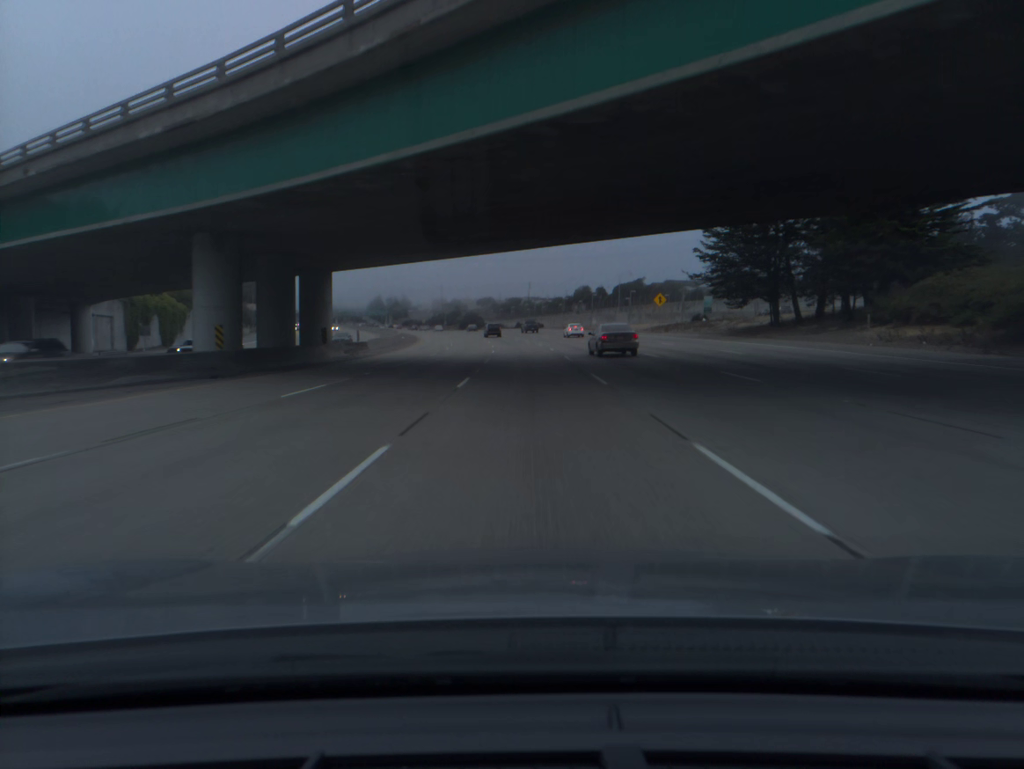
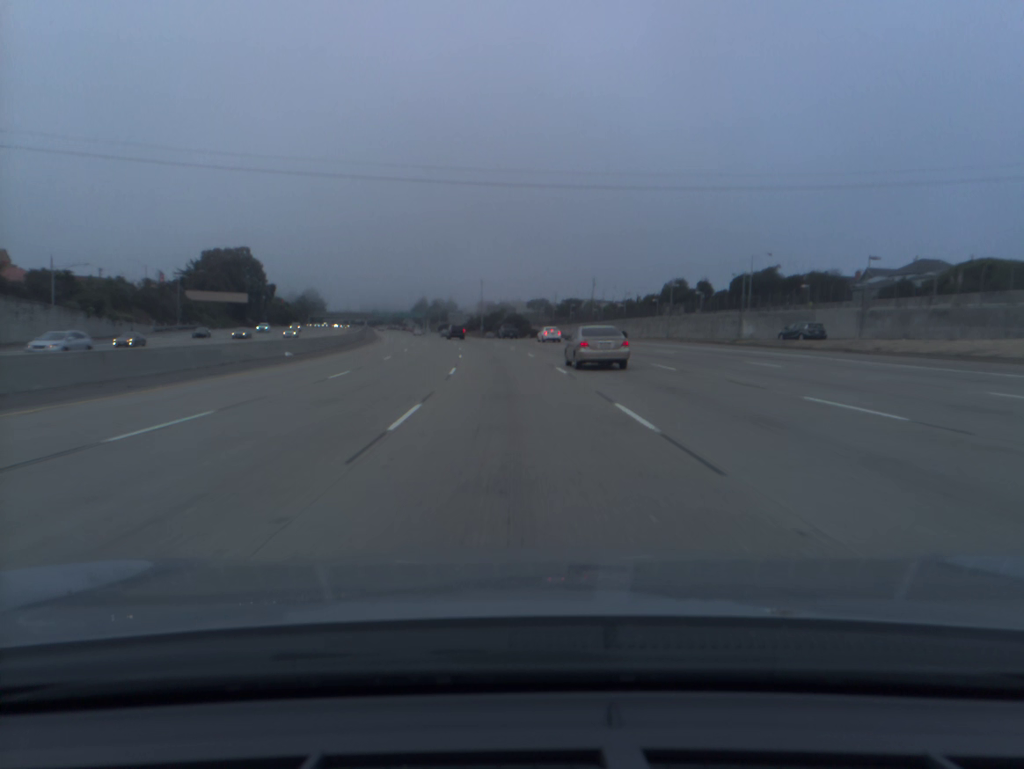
(-1.2, +79.1) m; -4°
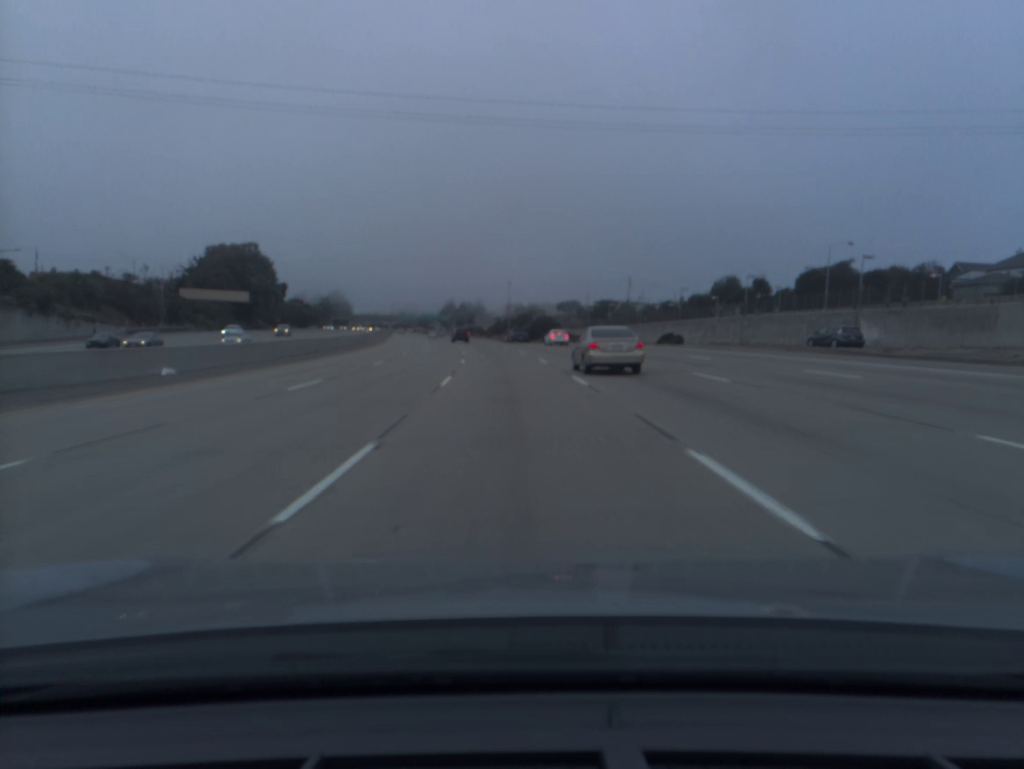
(-0.4, +19.8) m; -2°
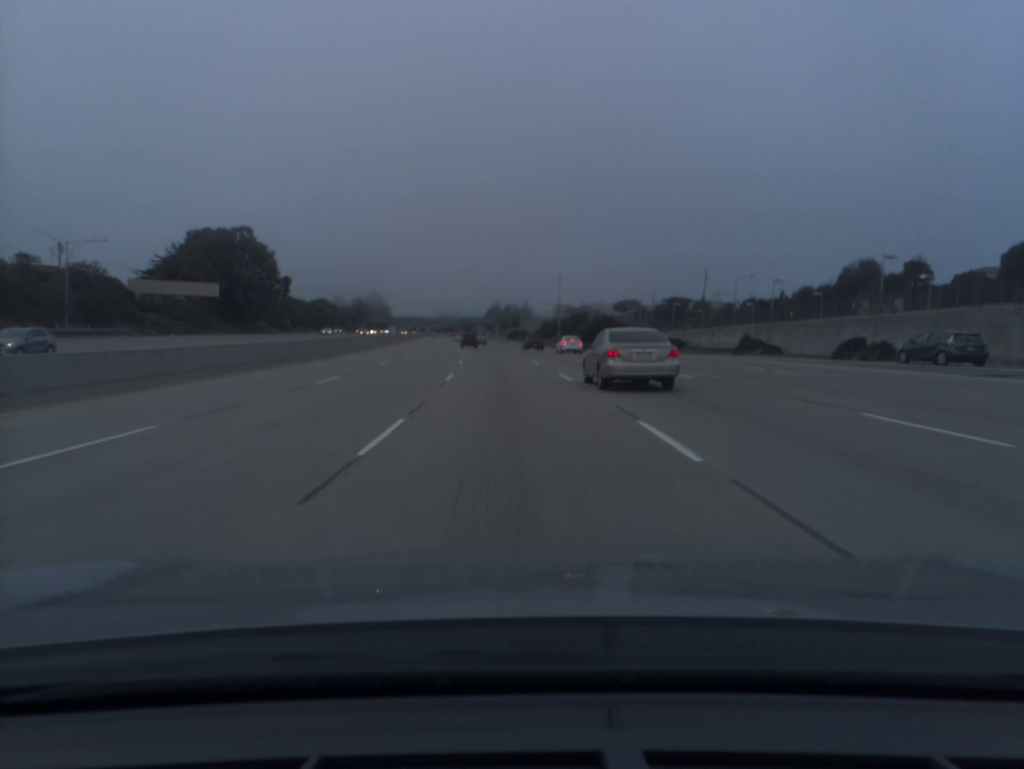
(-1.3, +39.6) m; -3°
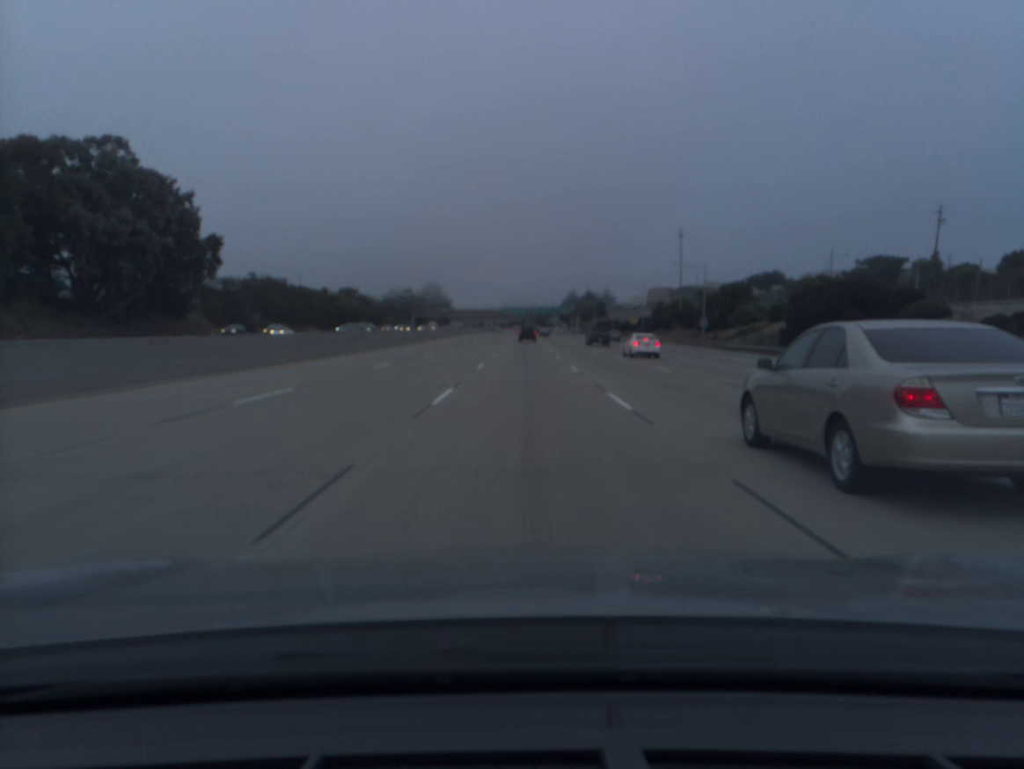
(-5.0, +79.6) m; -6°
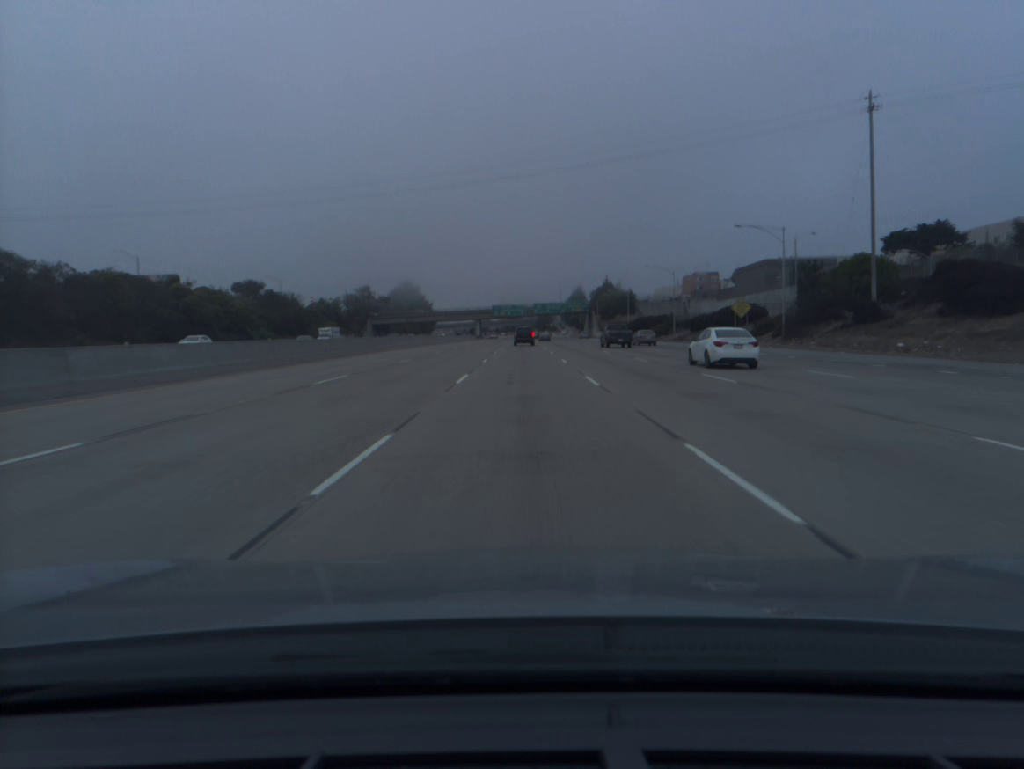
(-0.1, +79.6) m; 0°
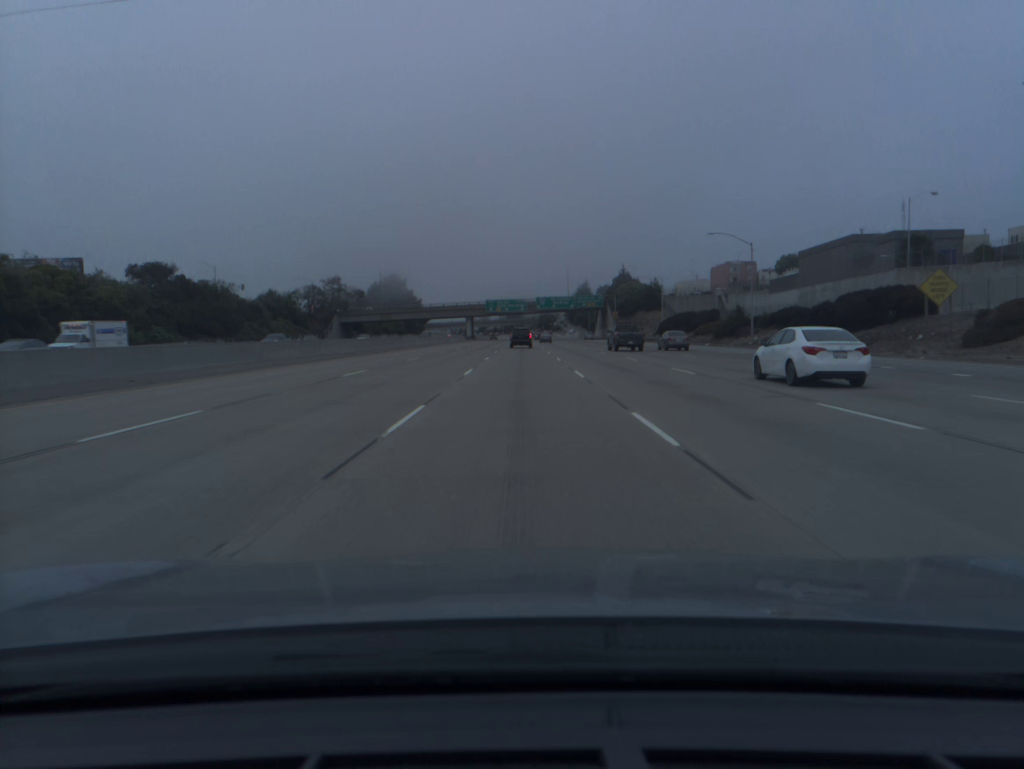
(0.0, +39.0) m; 0°
